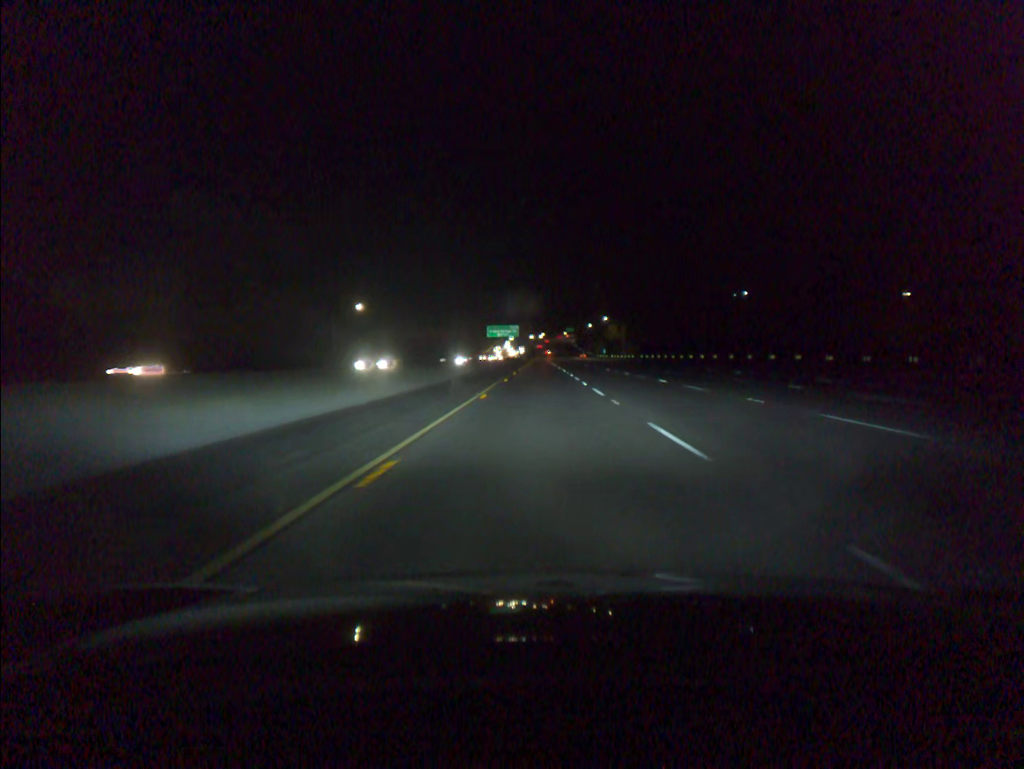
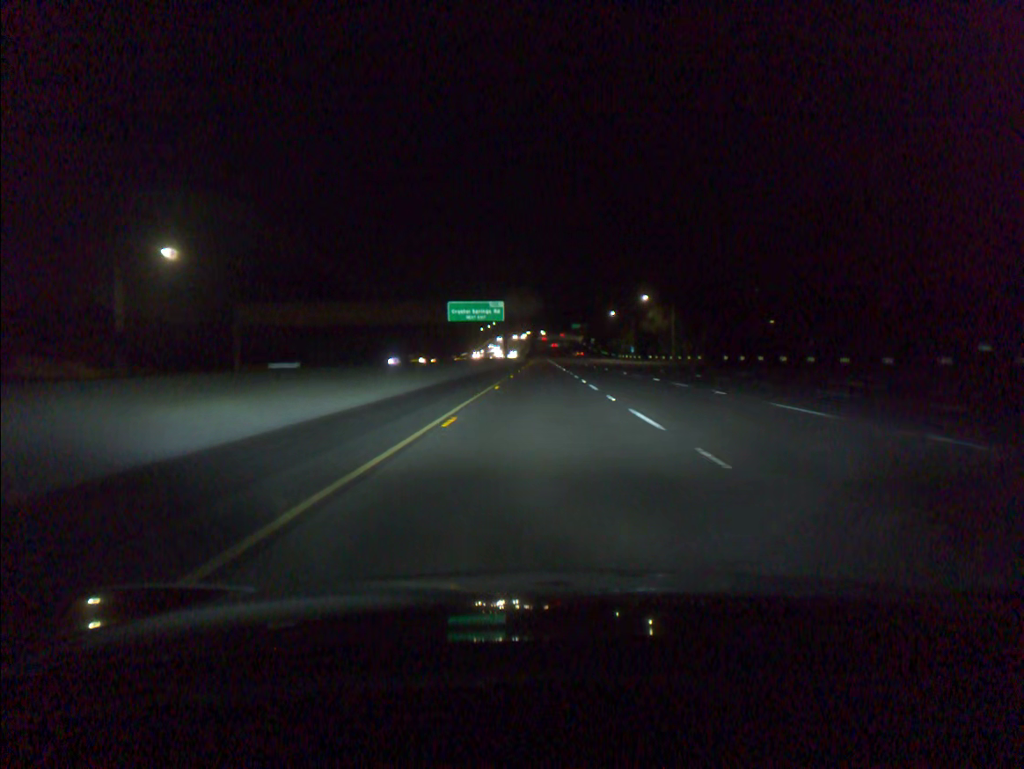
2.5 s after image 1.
(-0.2, +81.8) m; 0°
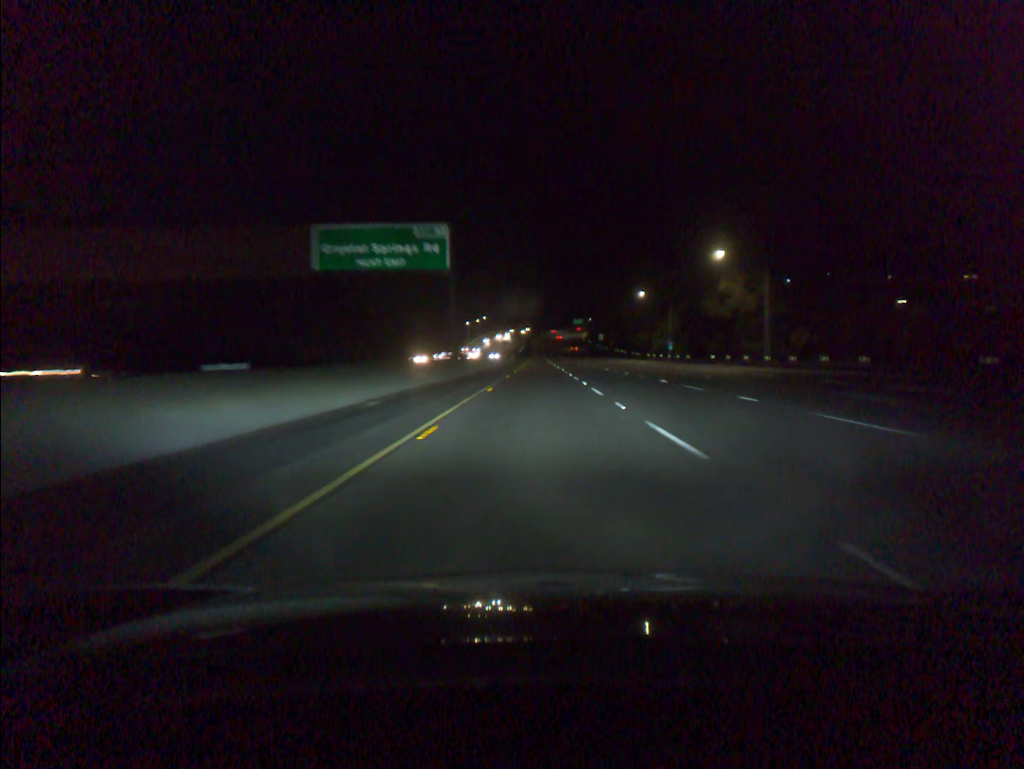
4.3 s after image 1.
(+0.1, +60.5) m; 0°
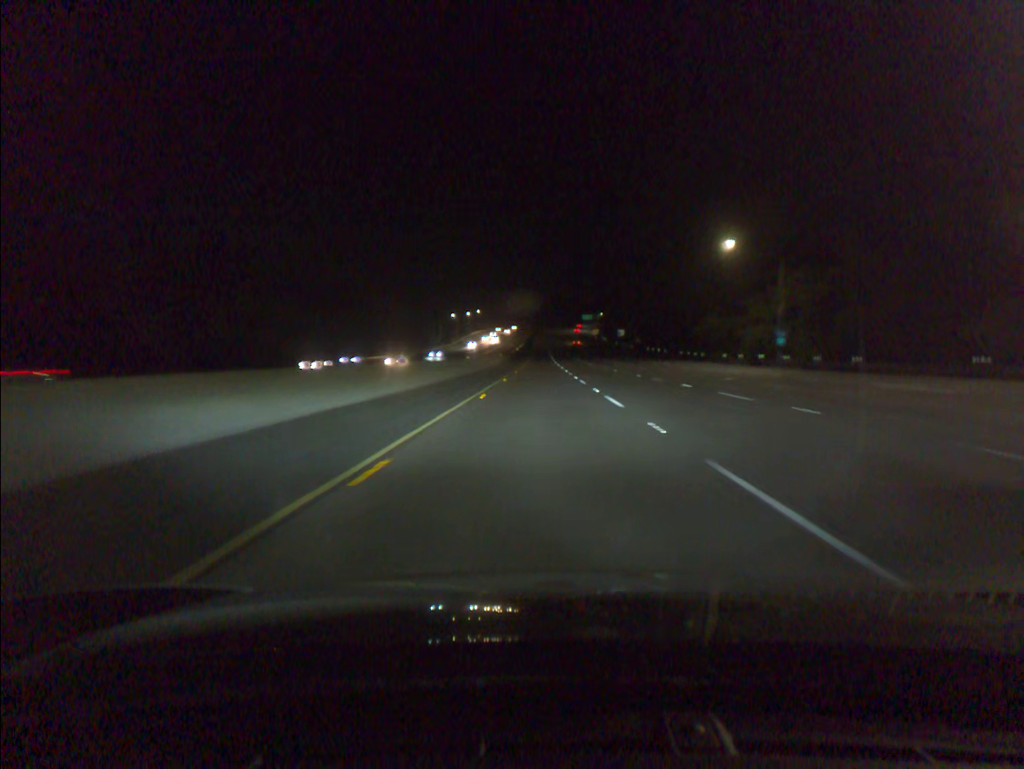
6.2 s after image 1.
(-0.1, +62.2) m; 0°
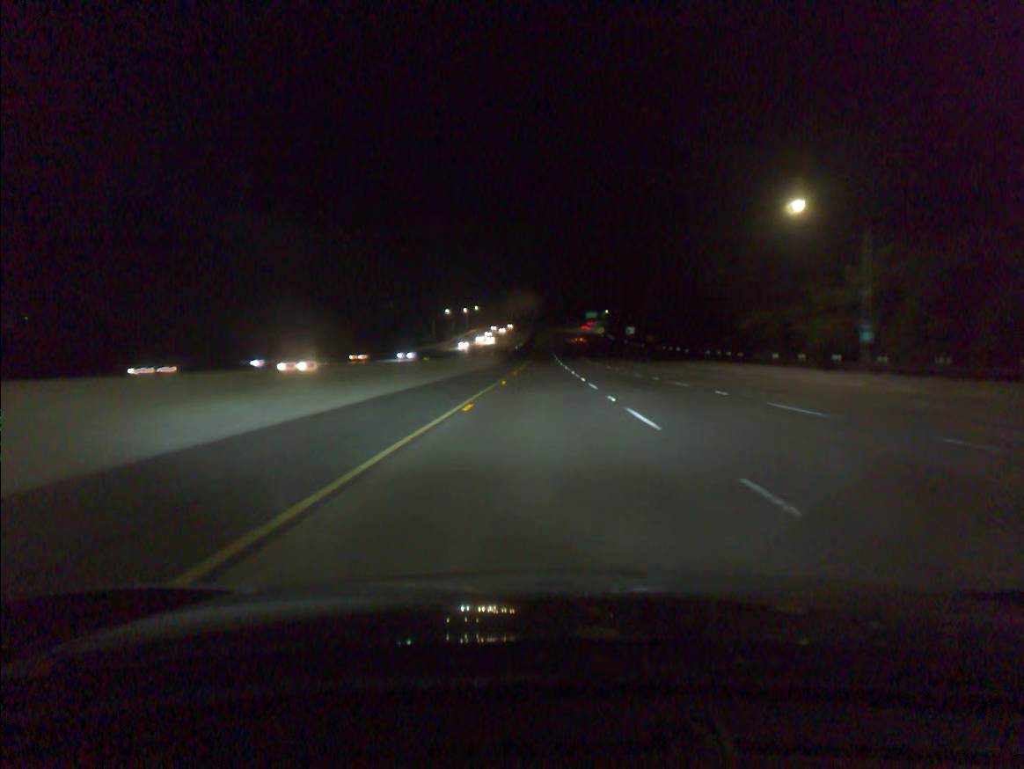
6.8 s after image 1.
(0.0, +19.6) m; 0°
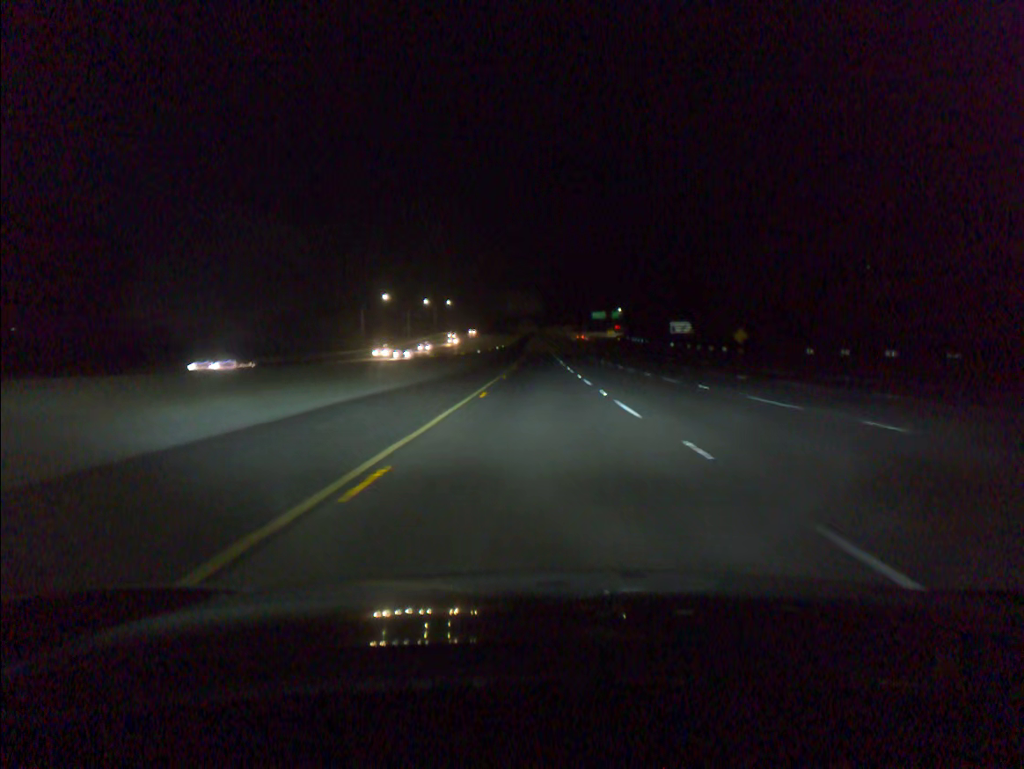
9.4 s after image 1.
(+0.2, +83.4) m; 0°
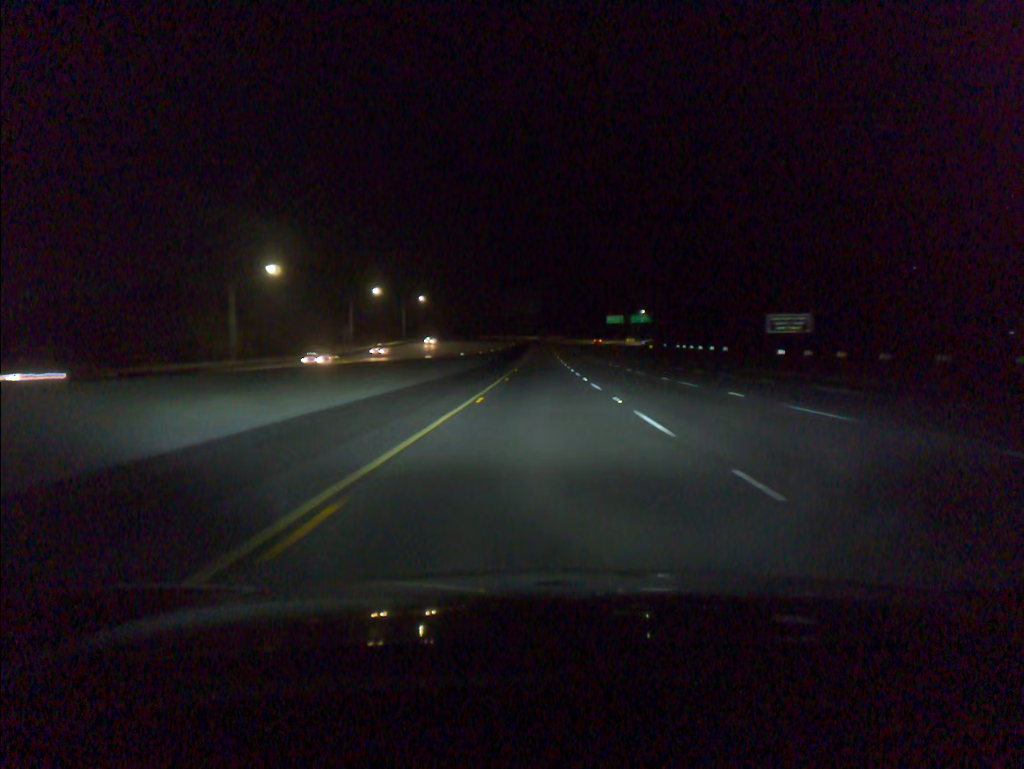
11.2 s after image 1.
(-0.1, +60.2) m; 0°
